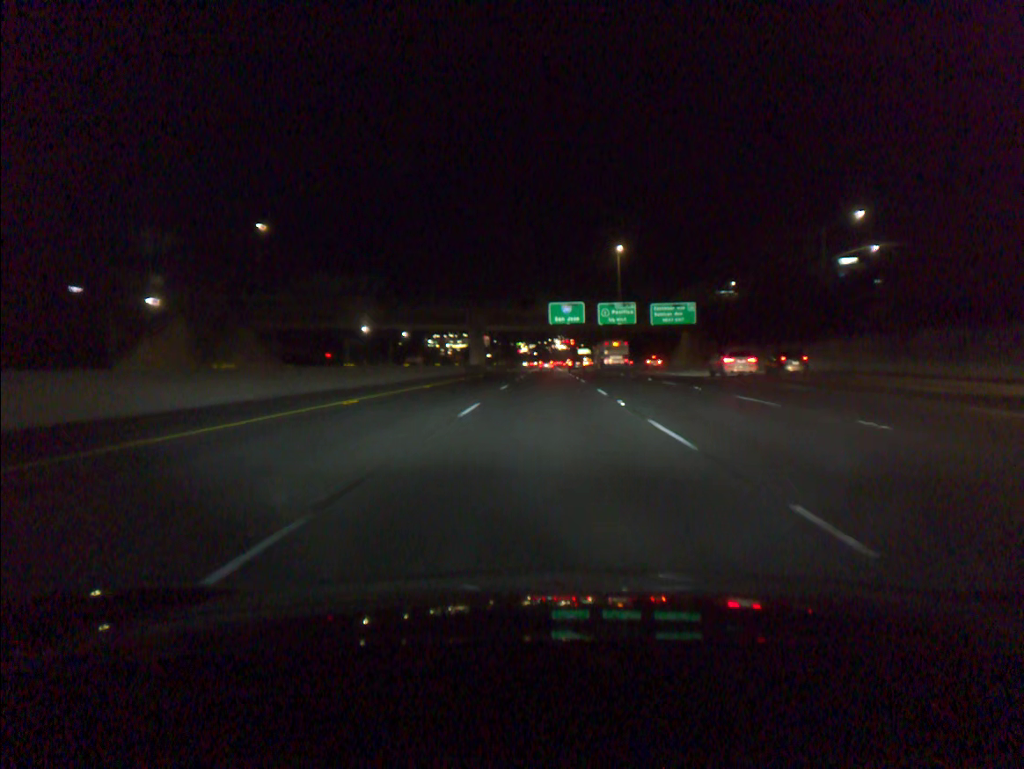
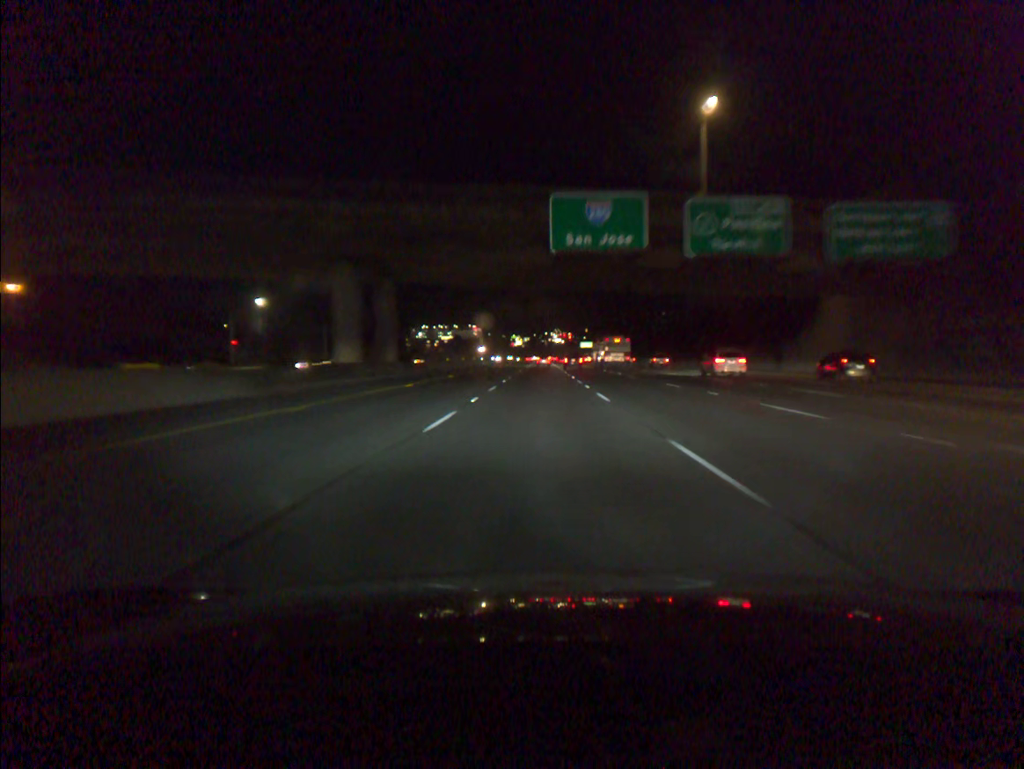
(+0.6, +62.1) m; 0°
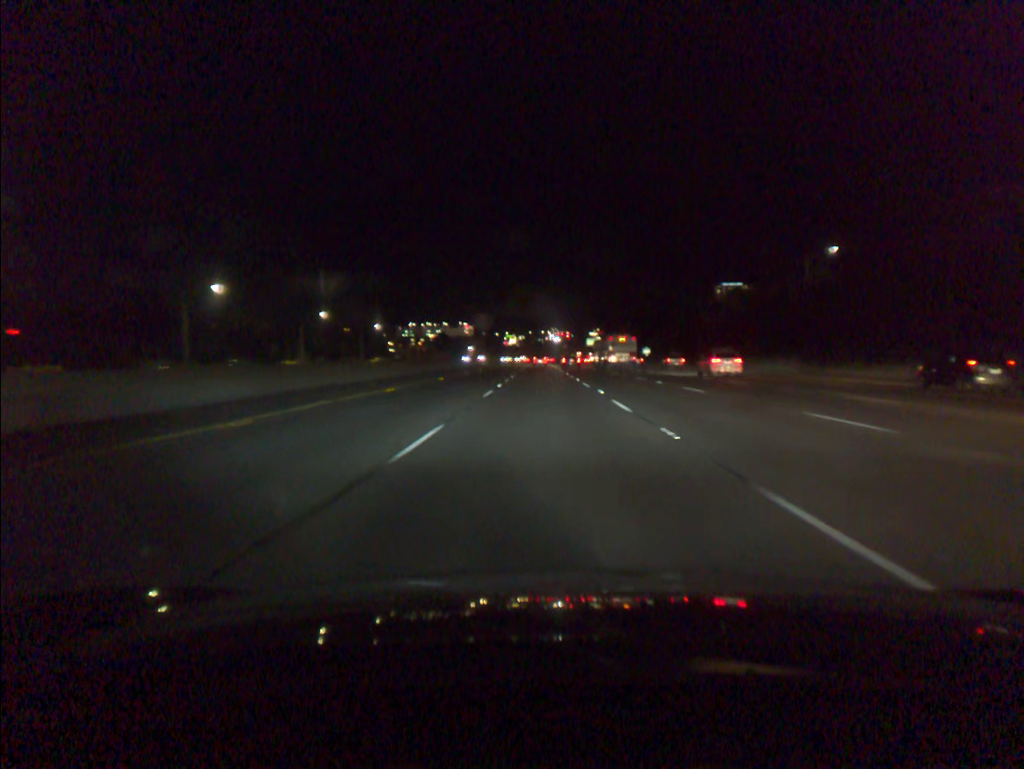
(-0.1, +62.4) m; 0°
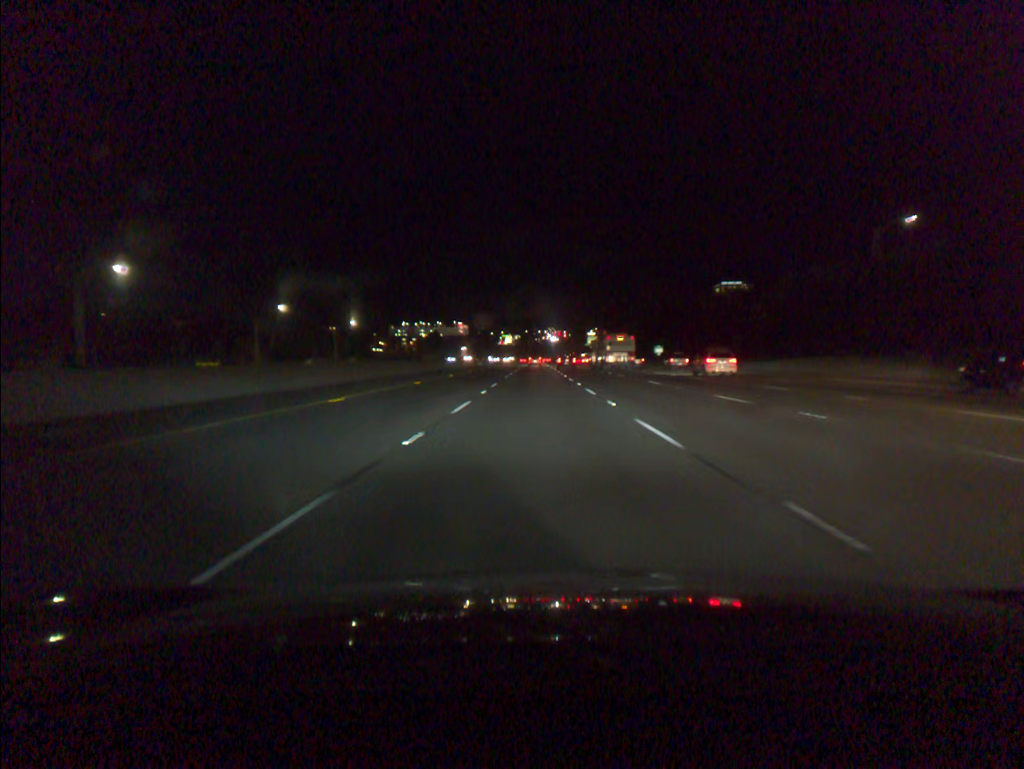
(+0.1, +21.4) m; 0°
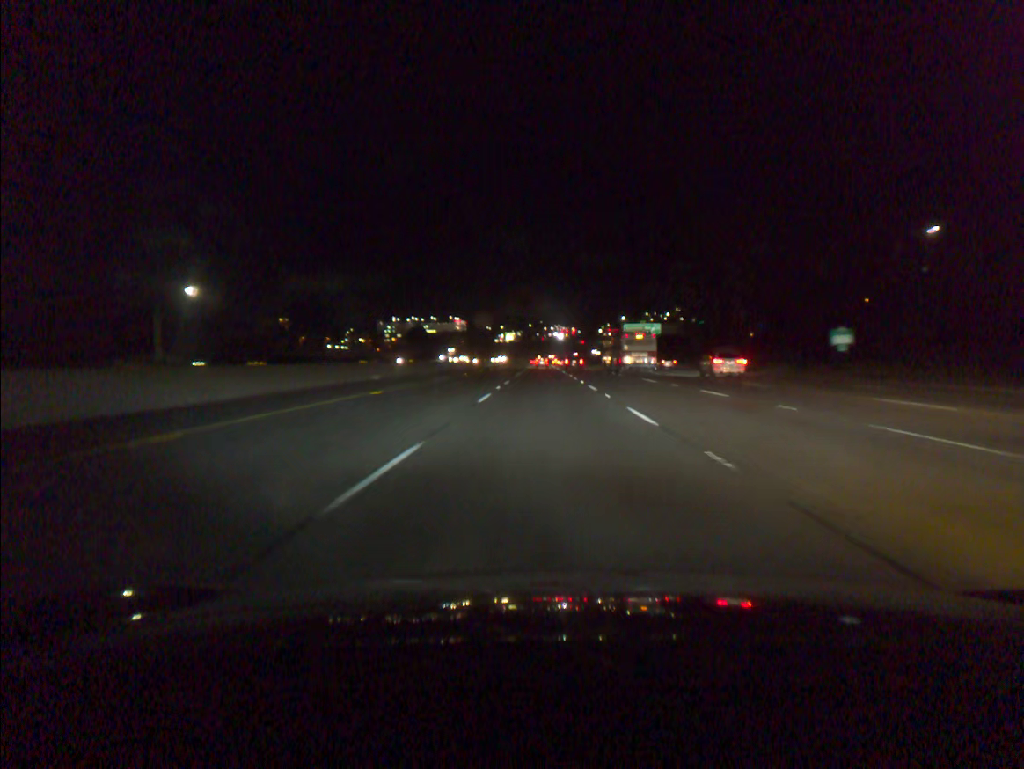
(-0.7, +84.0) m; 0°
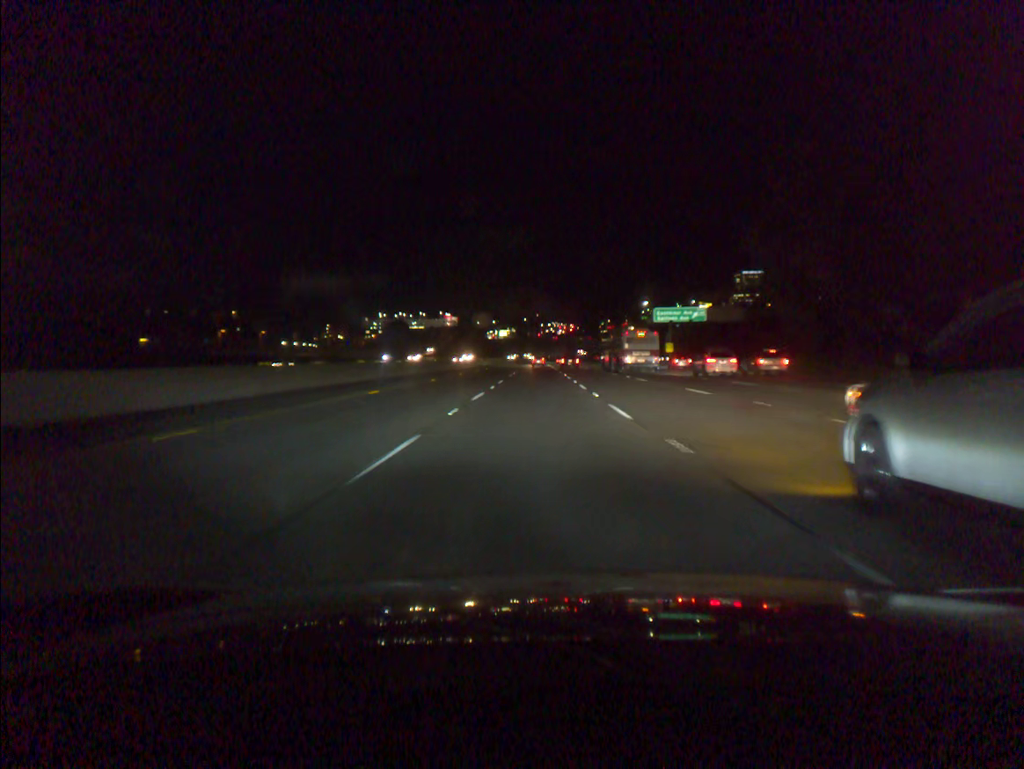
(+0.1, +42.7) m; 0°
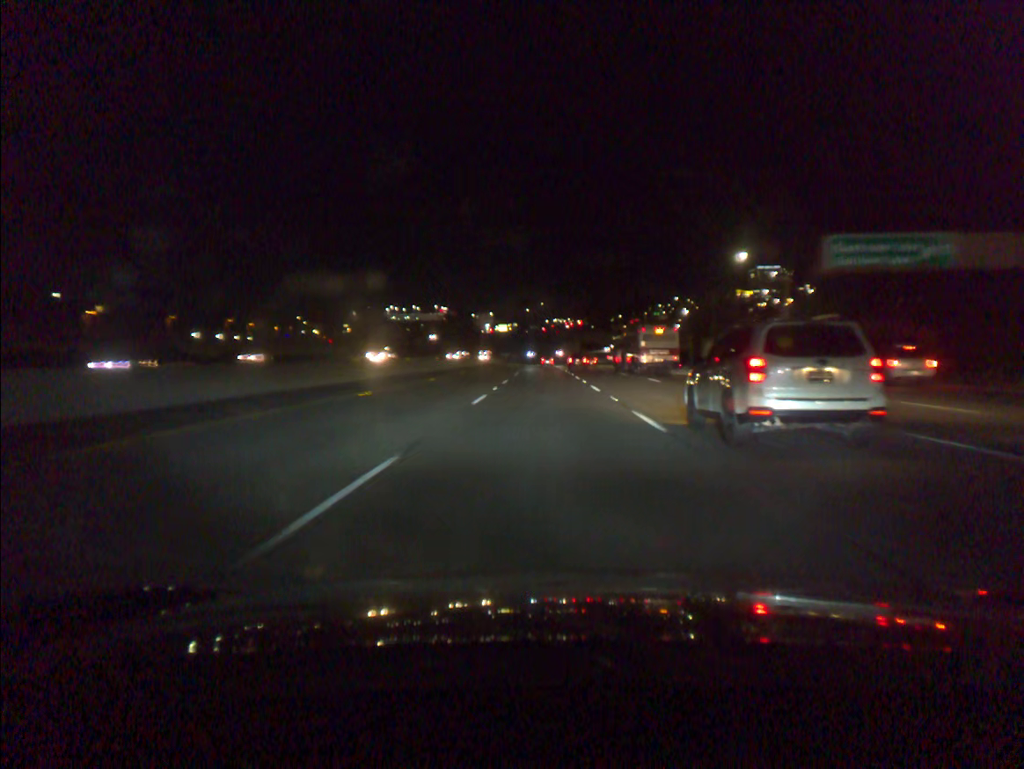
(-0.3, +61.1) m; 0°
